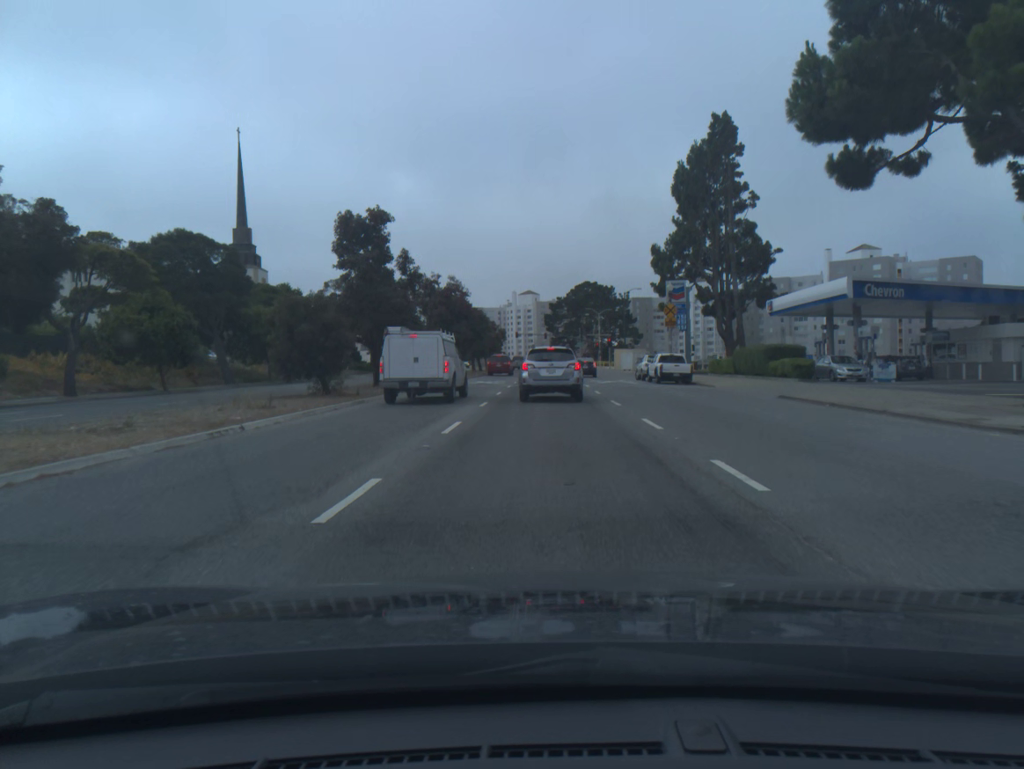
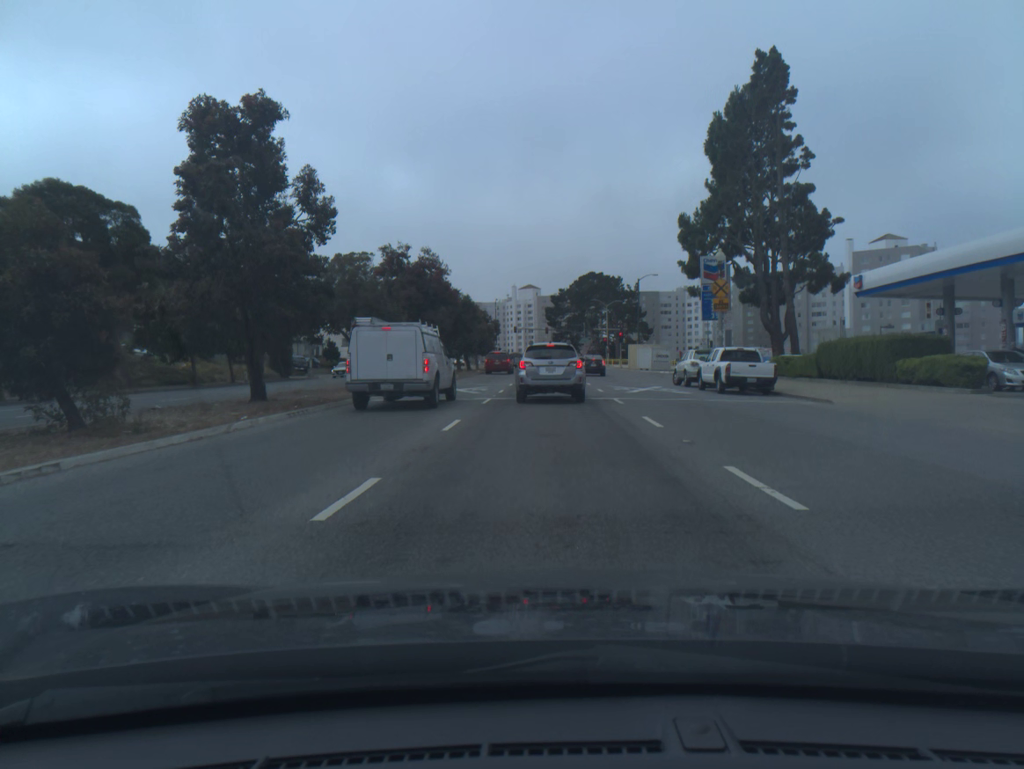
(0.0, +14.7) m; 0°
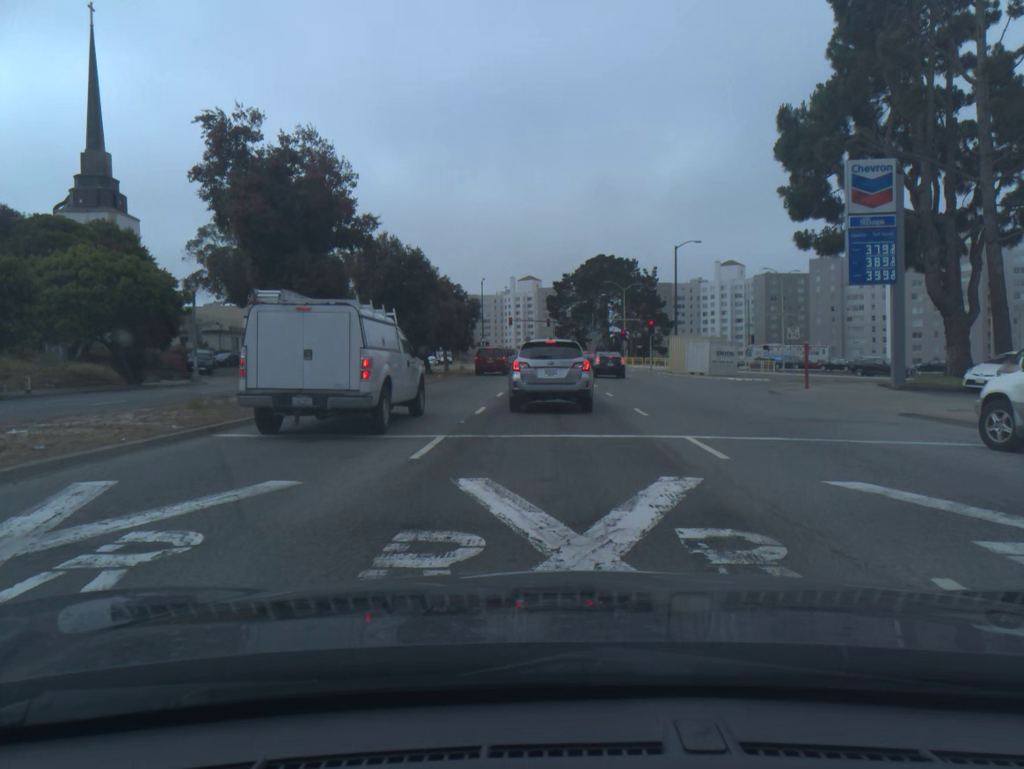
(0.0, +26.3) m; 0°
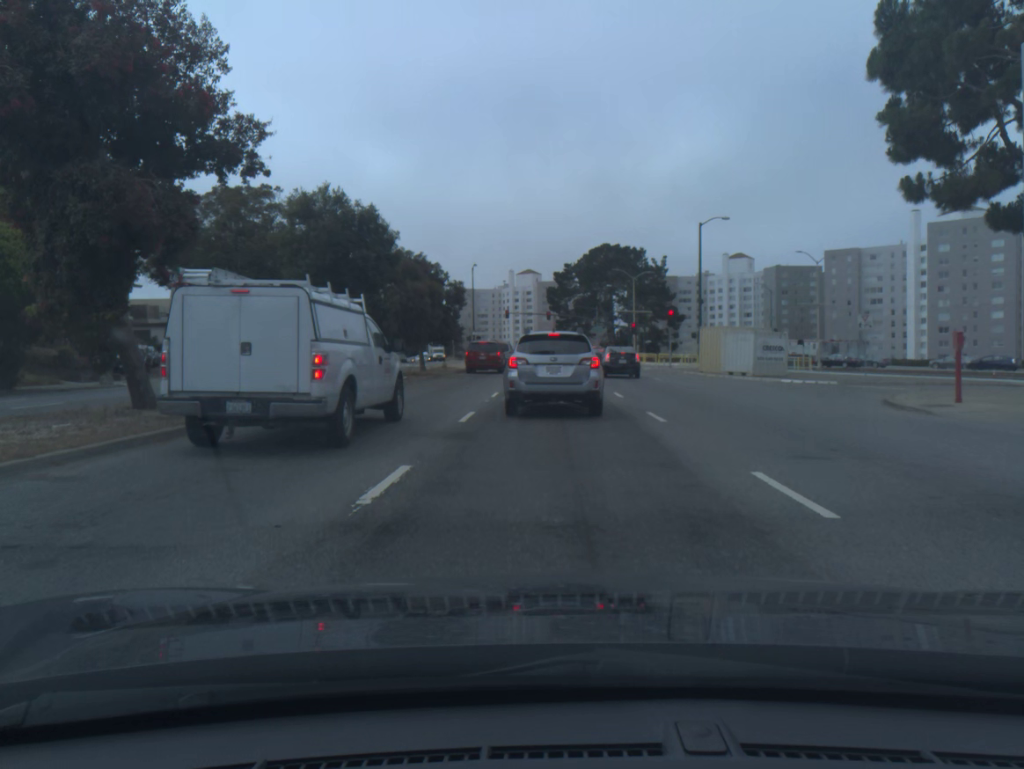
(0.0, +10.7) m; 0°
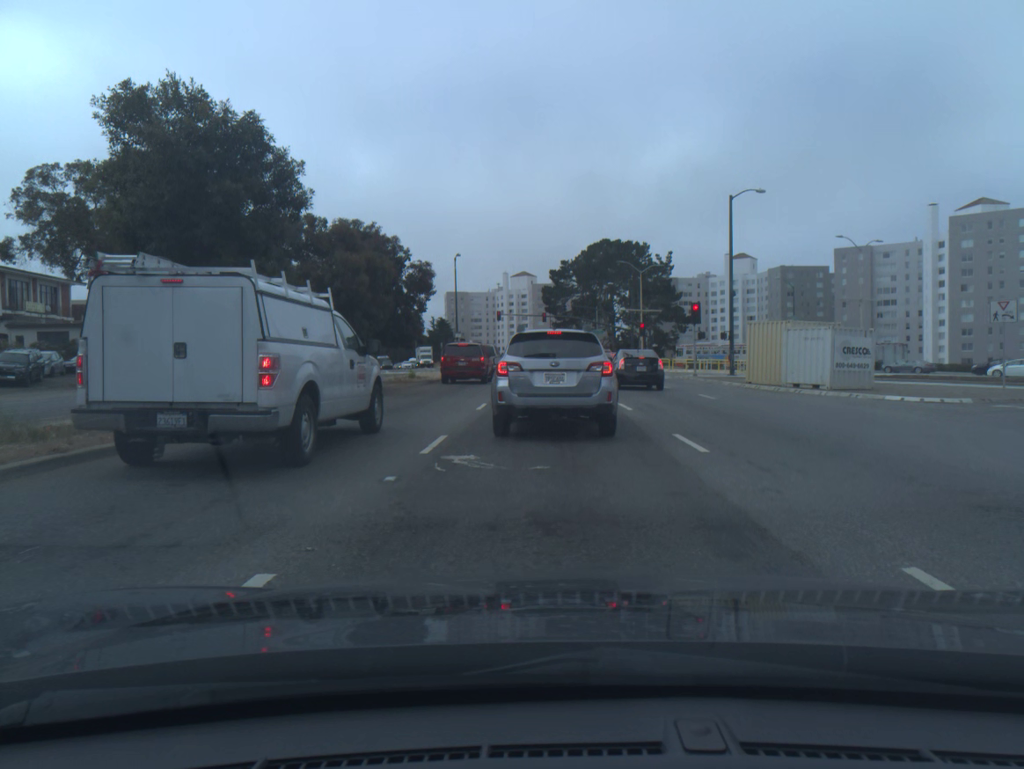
(0.0, +11.7) m; 0°
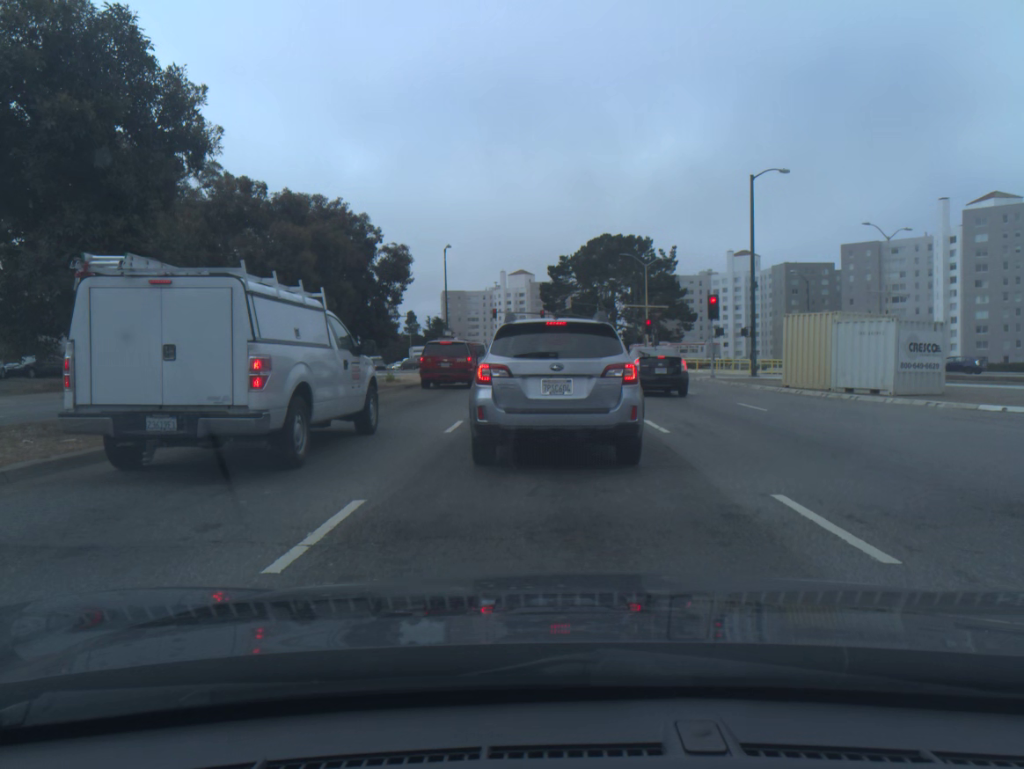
(0.0, +5.4) m; 0°
